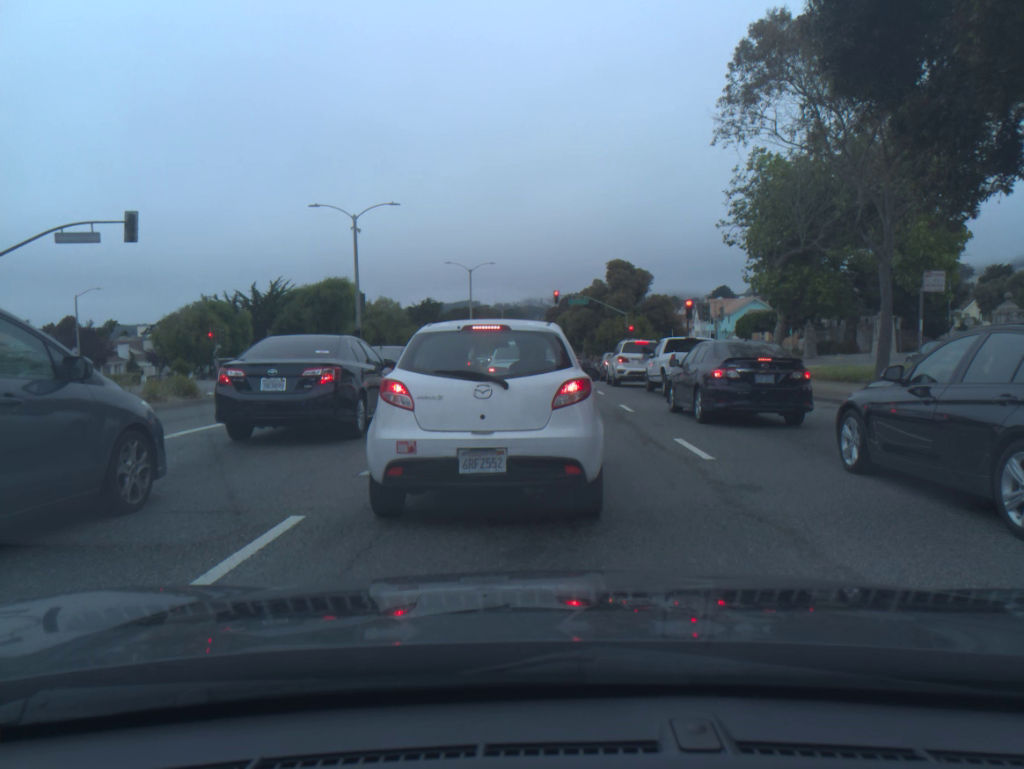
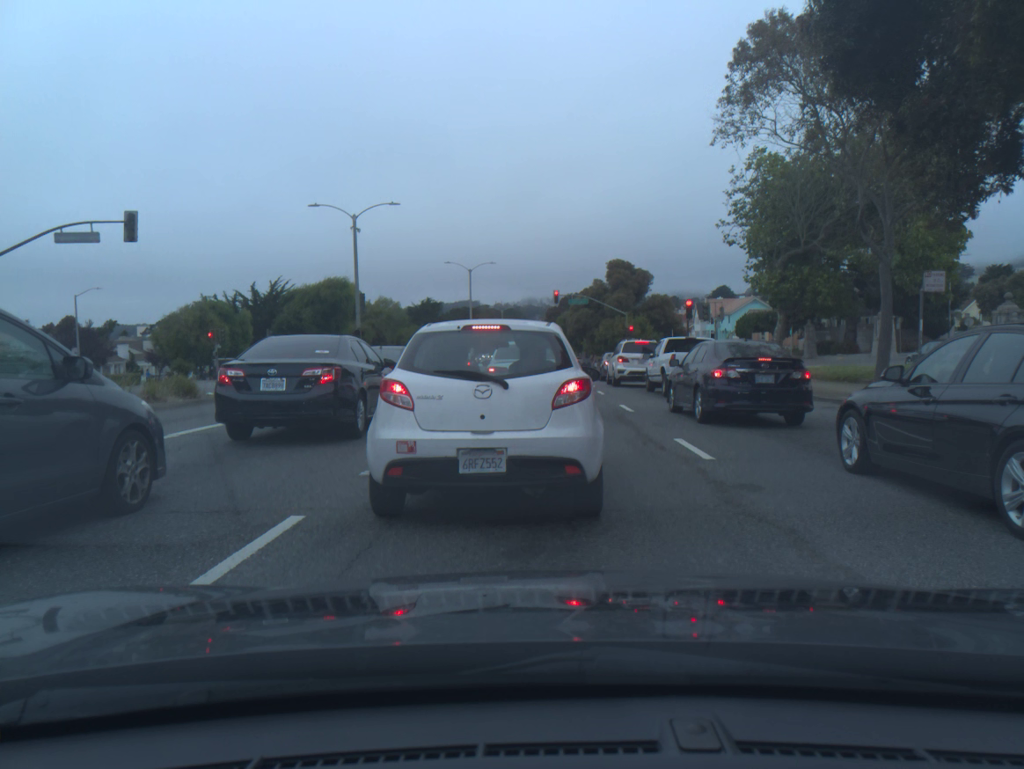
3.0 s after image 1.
(0.0, 0.0) m; 0°
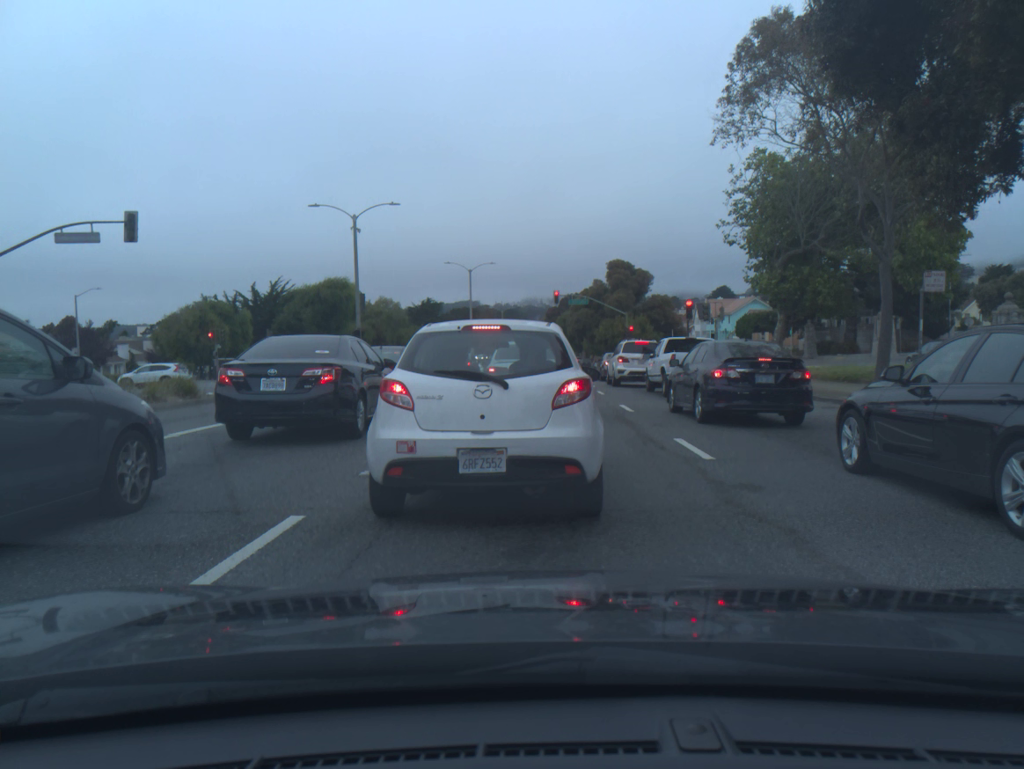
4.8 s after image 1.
(0.0, 0.0) m; 0°
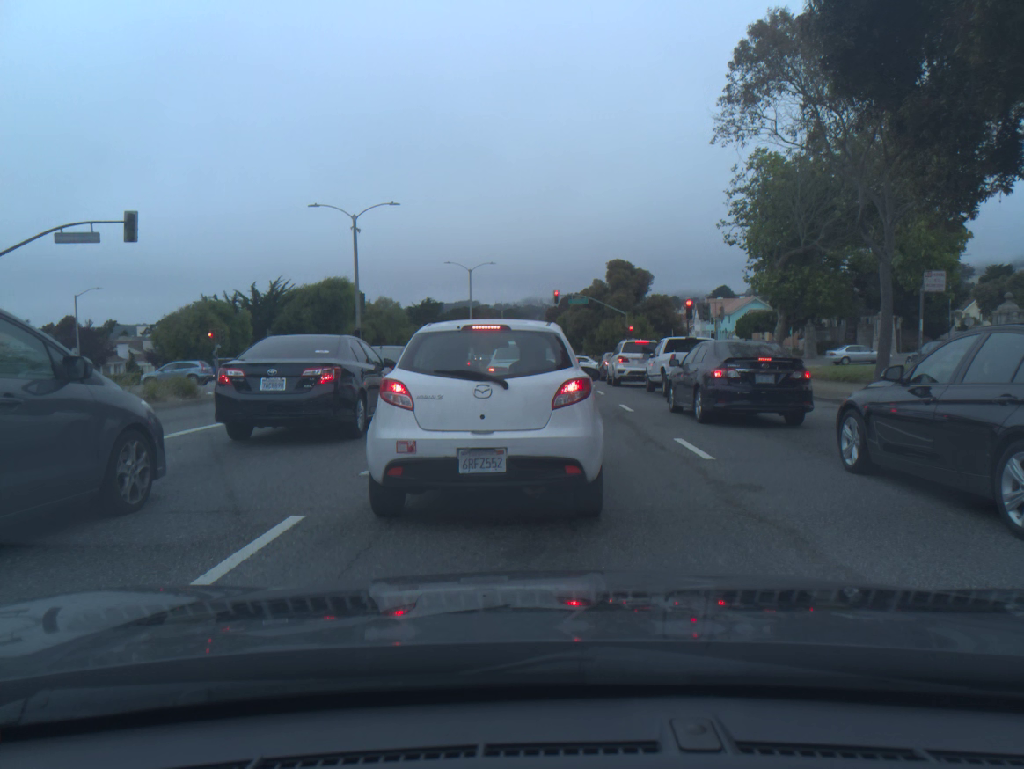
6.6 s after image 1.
(0.0, 0.0) m; 0°
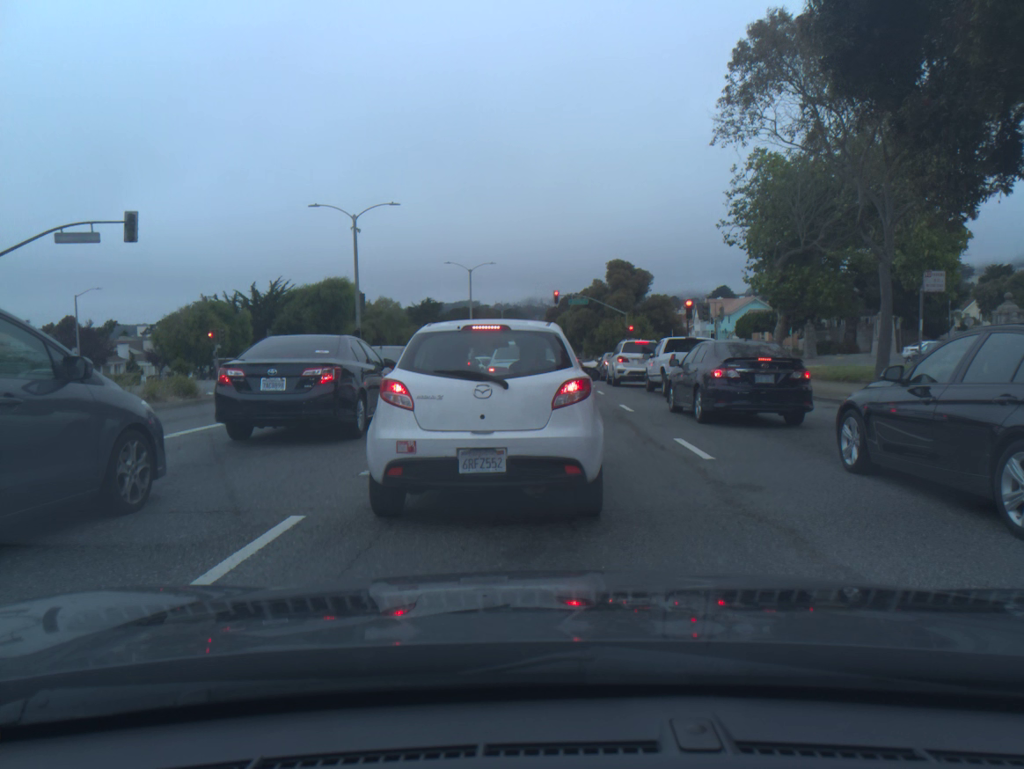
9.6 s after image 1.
(0.0, 0.0) m; 0°
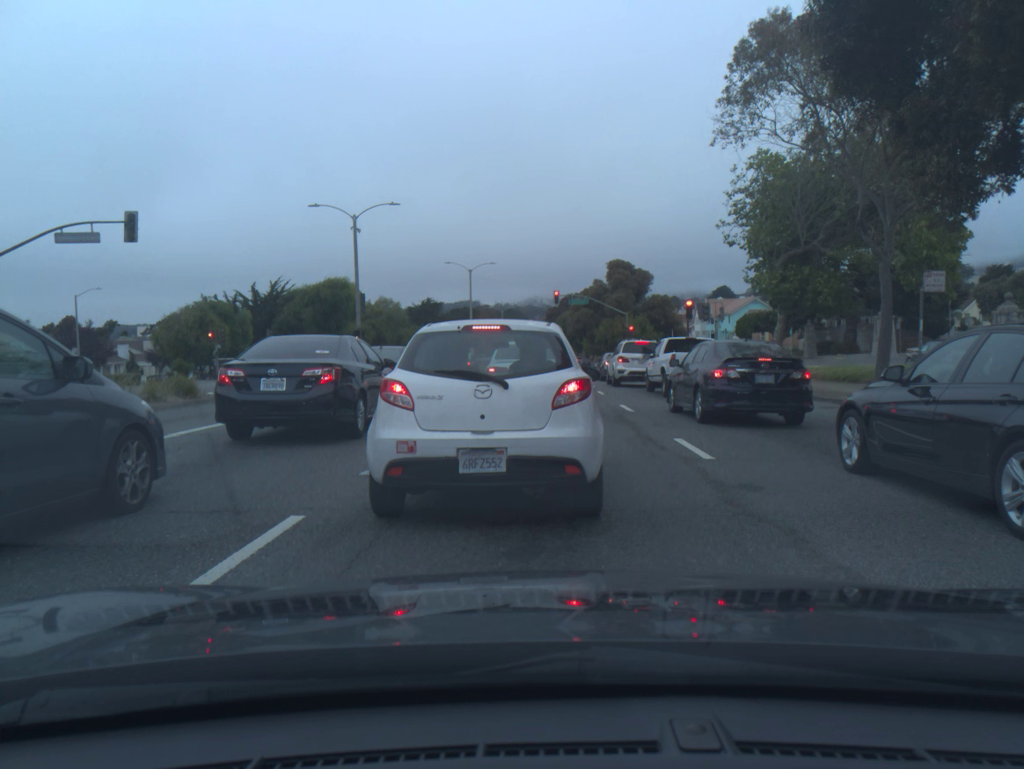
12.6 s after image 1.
(0.0, -0.1) m; 0°
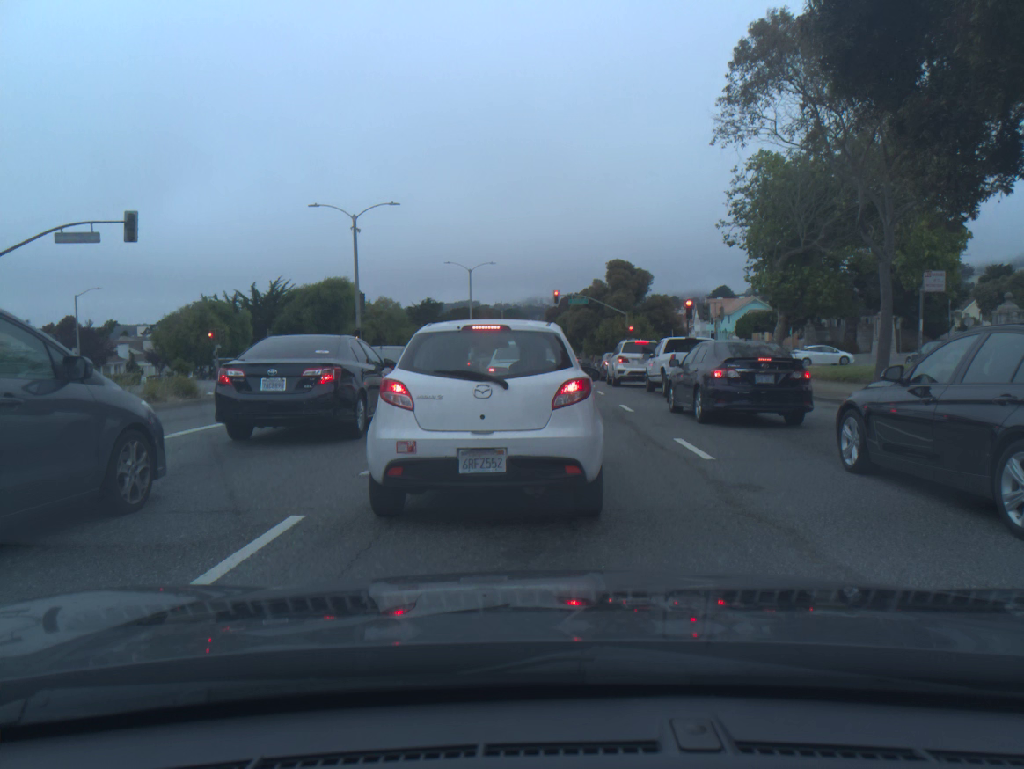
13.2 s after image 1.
(0.0, 0.0) m; 0°
